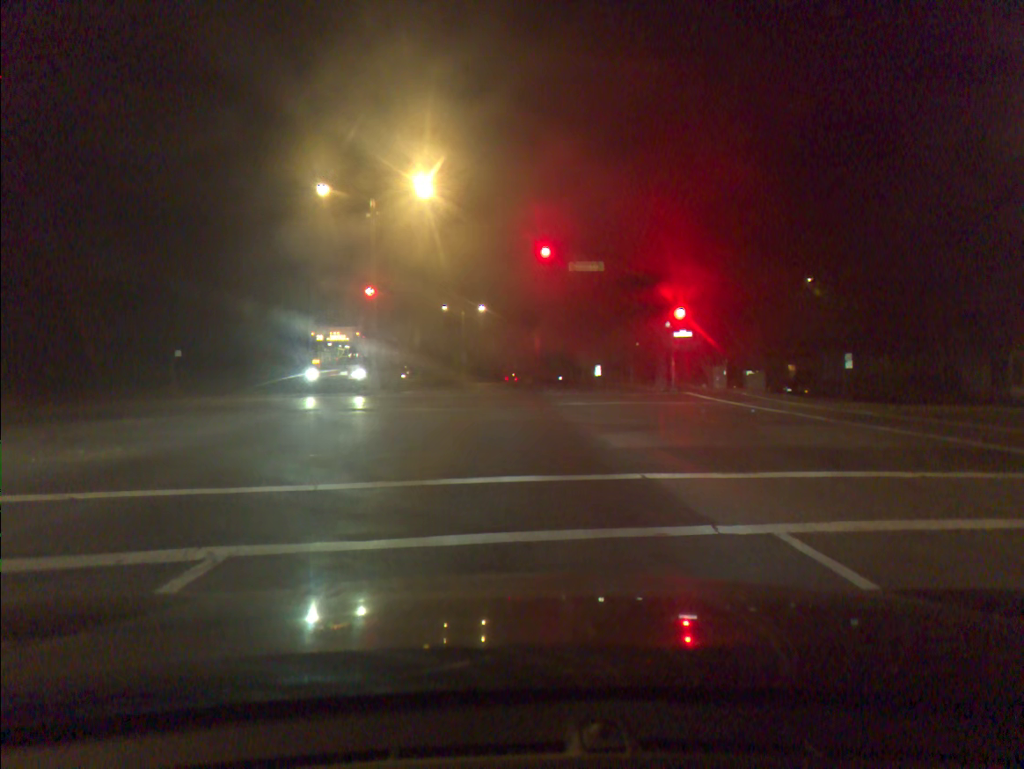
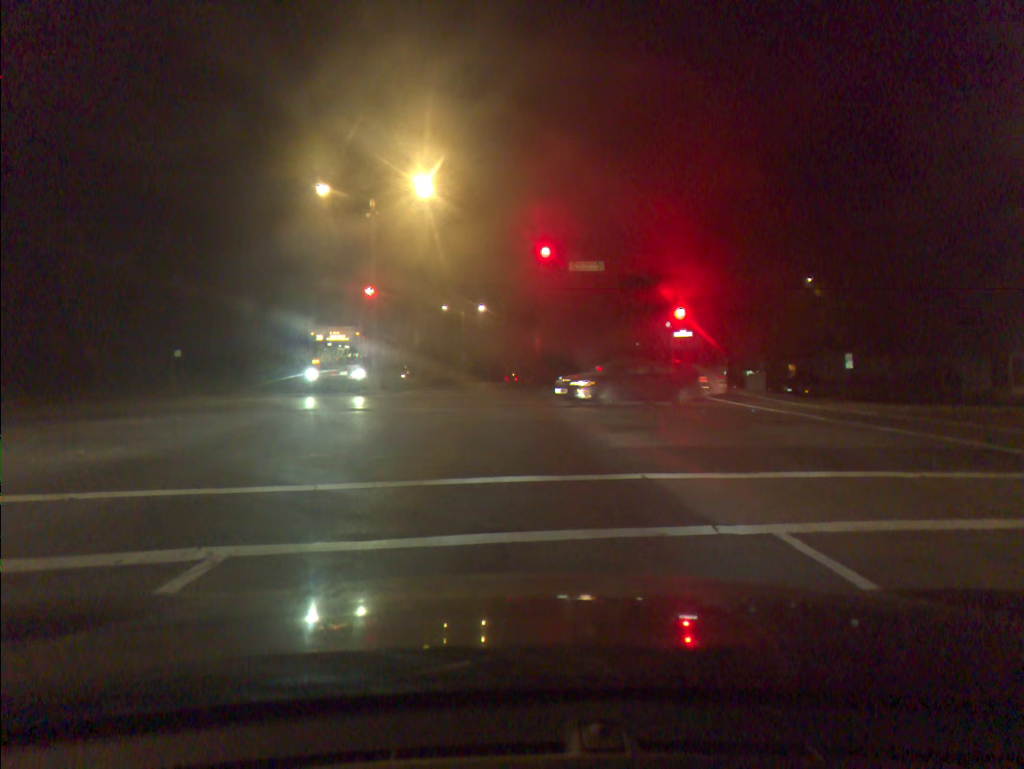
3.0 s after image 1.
(0.0, 0.0) m; 0°
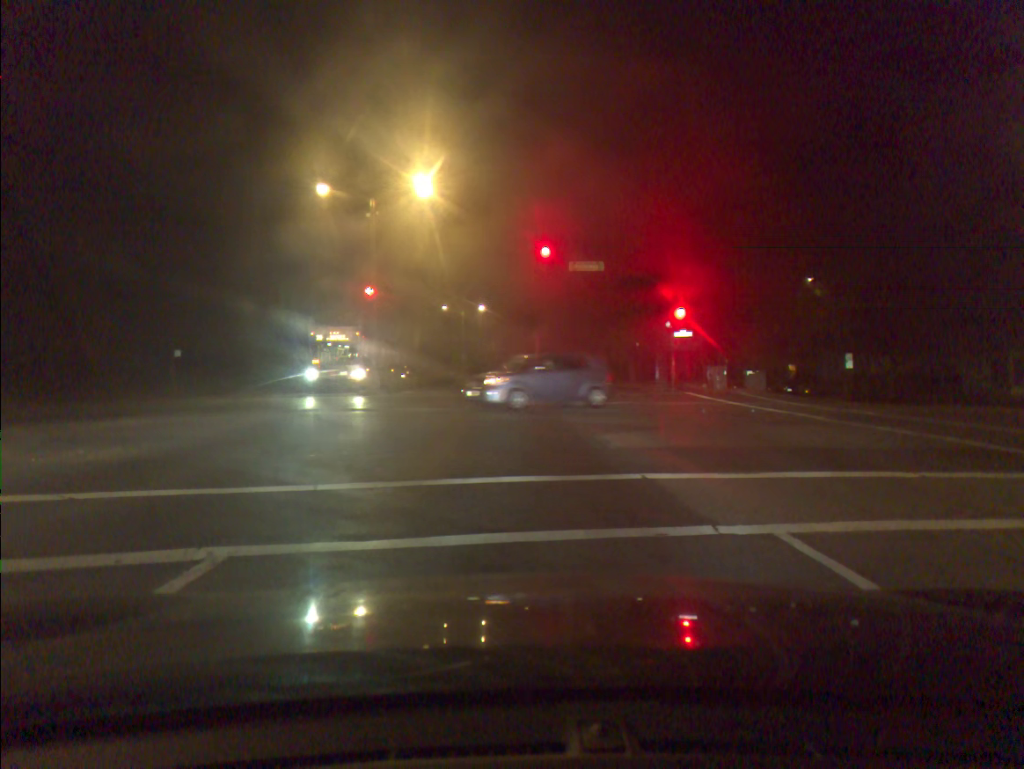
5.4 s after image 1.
(0.0, 0.0) m; 0°
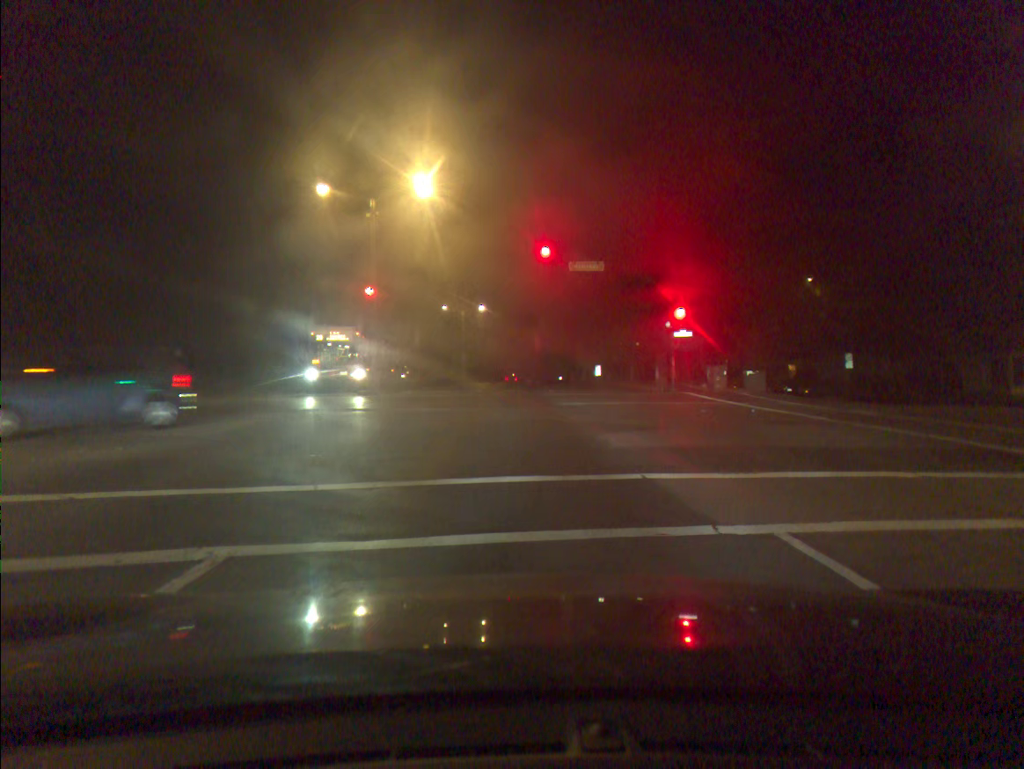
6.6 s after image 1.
(0.0, 0.0) m; 0°
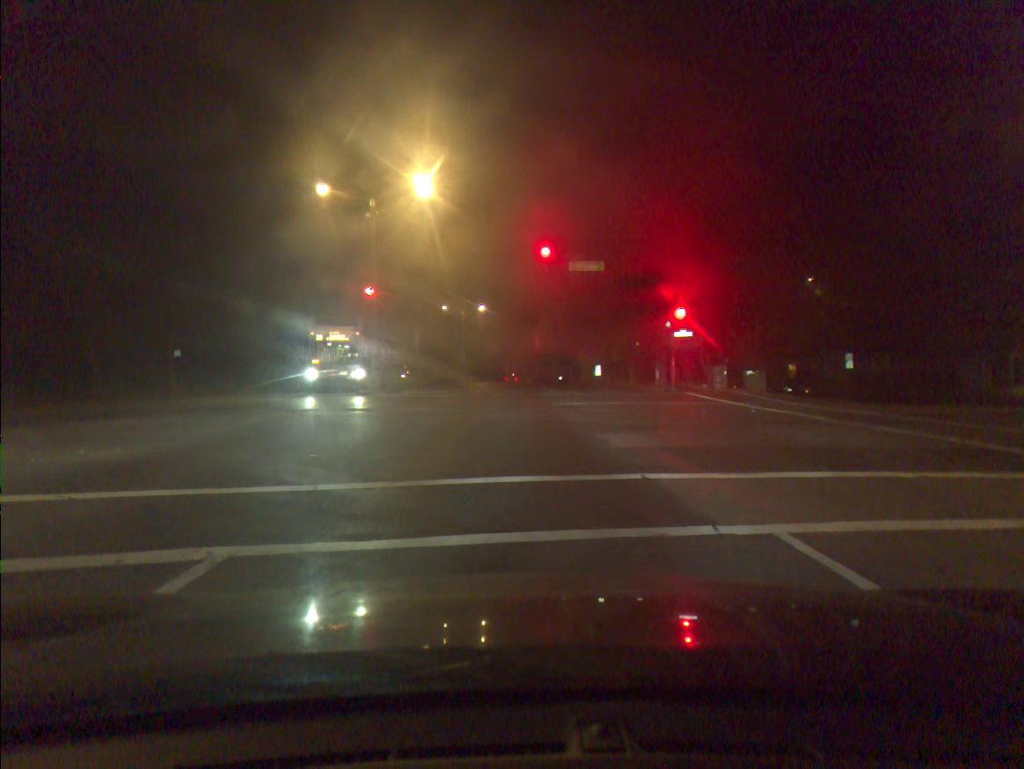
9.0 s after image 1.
(0.0, 0.0) m; 0°
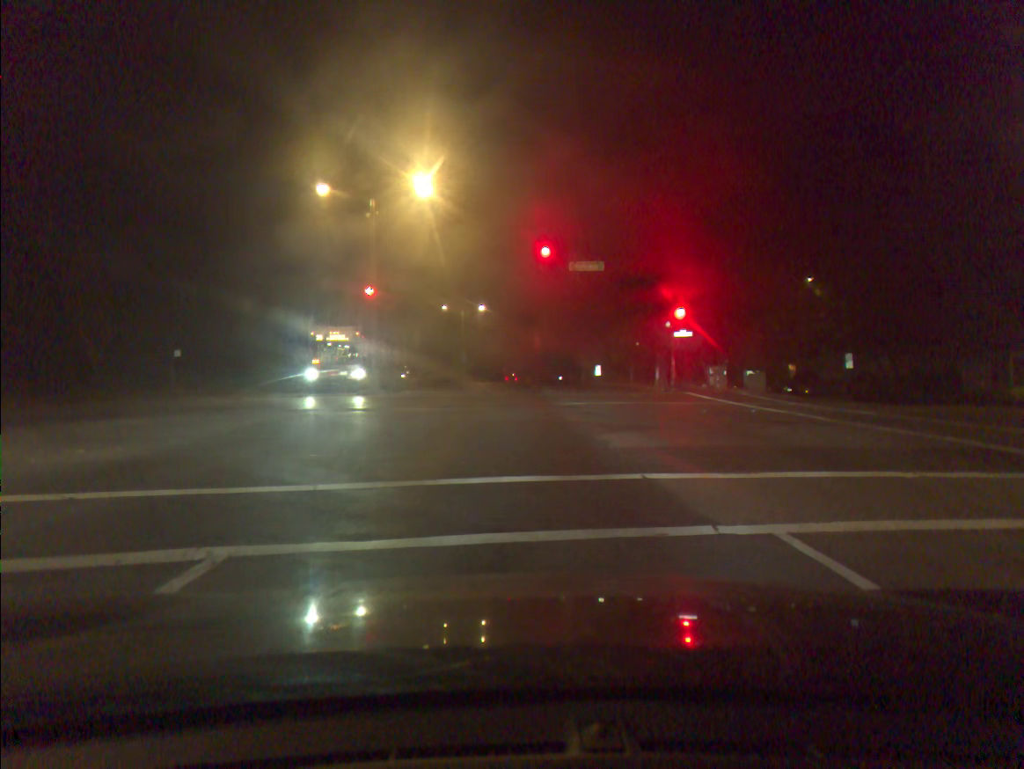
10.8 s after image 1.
(0.0, -0.1) m; 0°
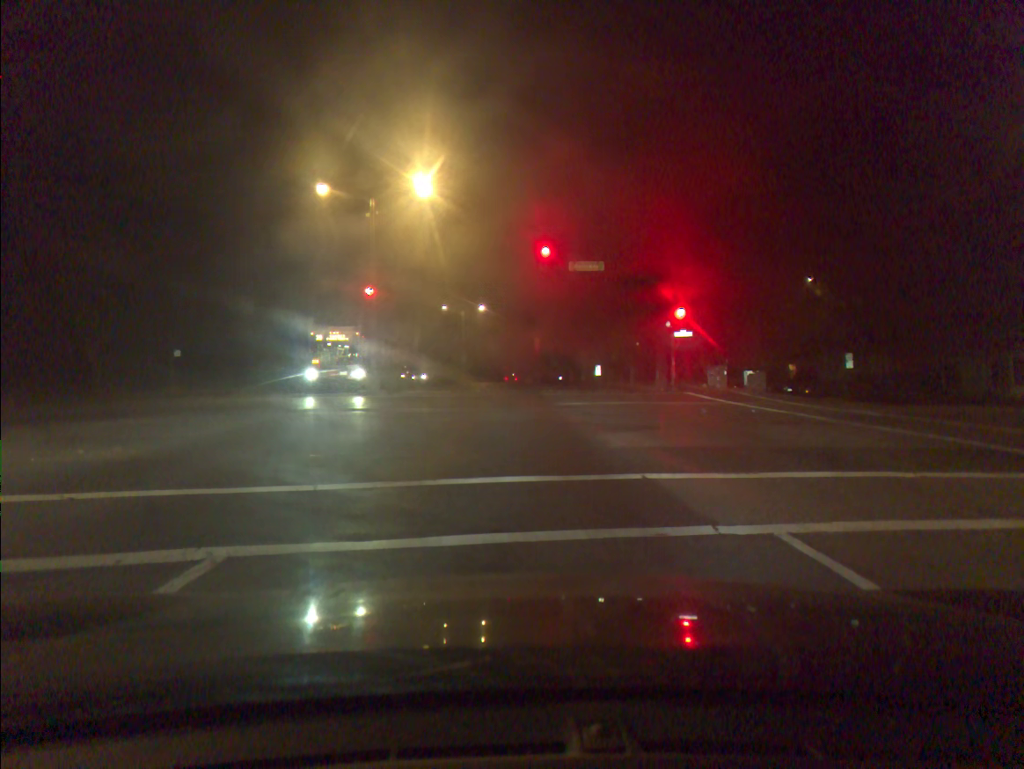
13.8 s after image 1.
(0.0, 0.0) m; 0°
